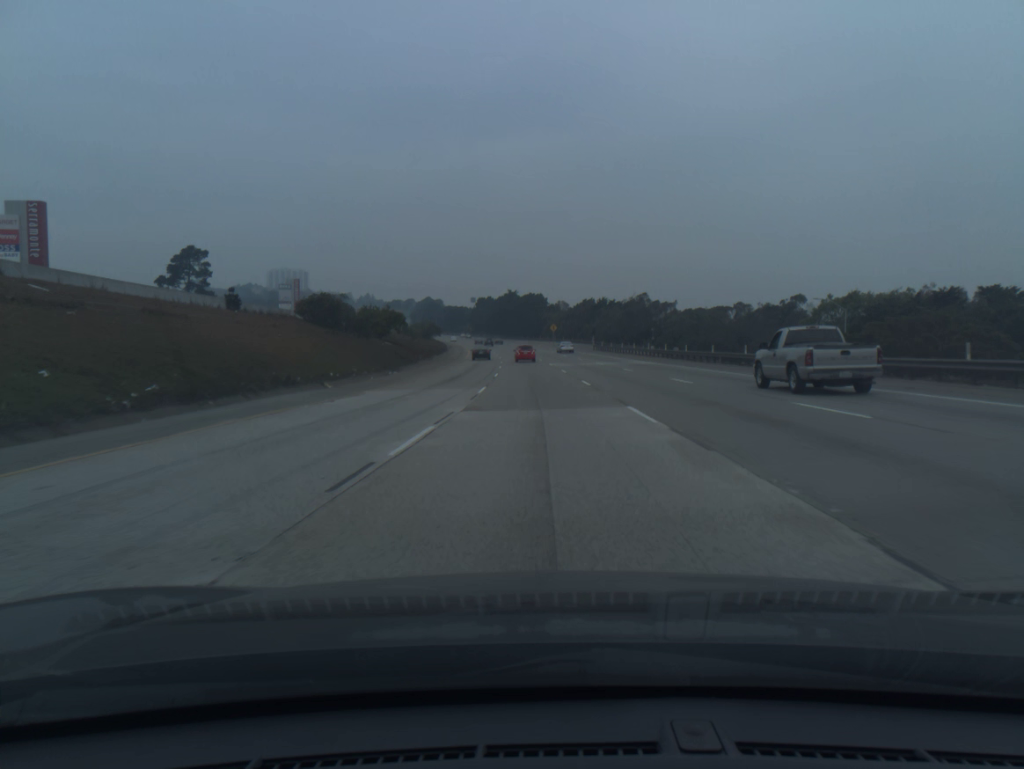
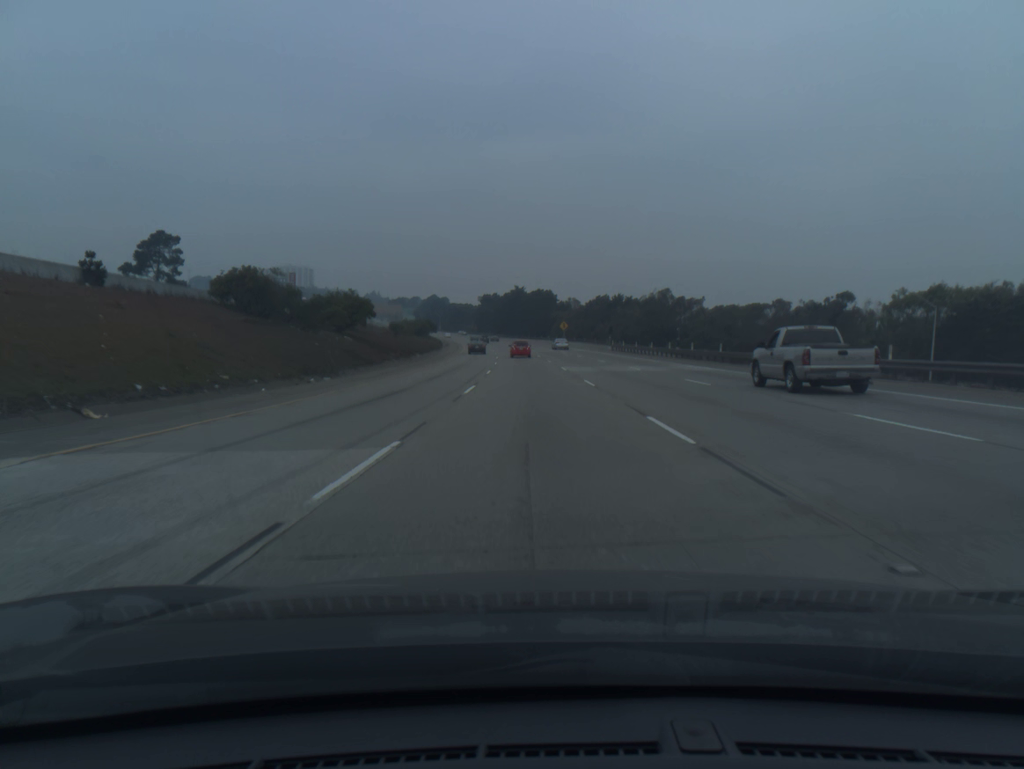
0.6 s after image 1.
(-0.1, +18.0) m; -1°
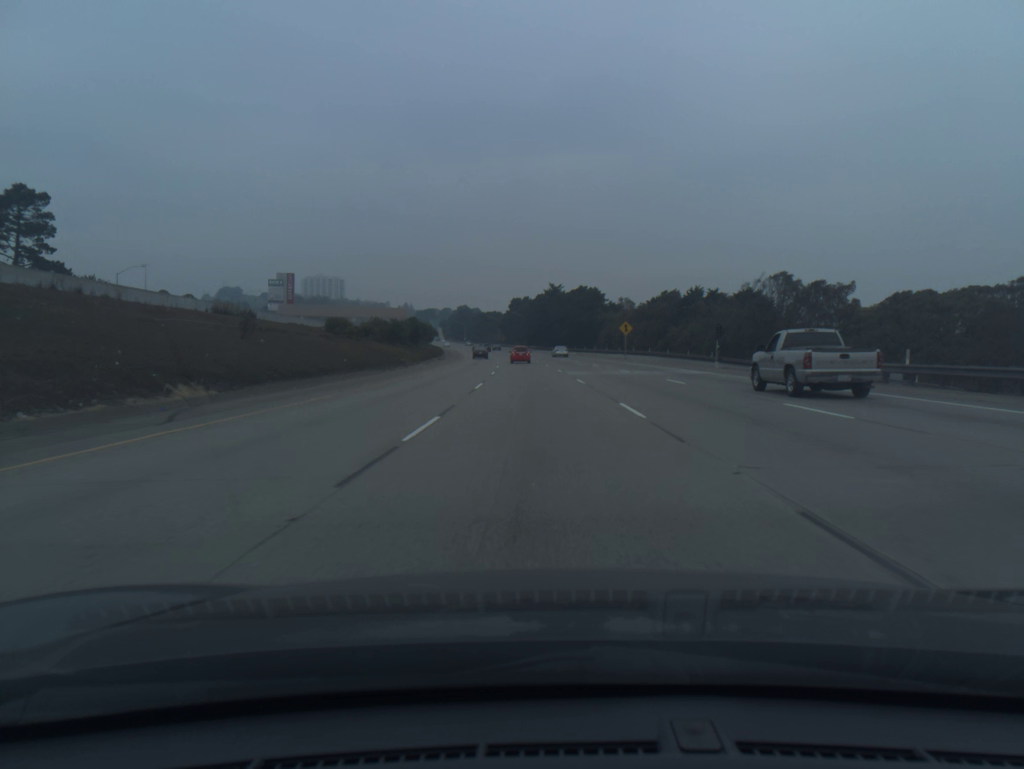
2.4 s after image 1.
(-1.2, +54.0) m; -3°
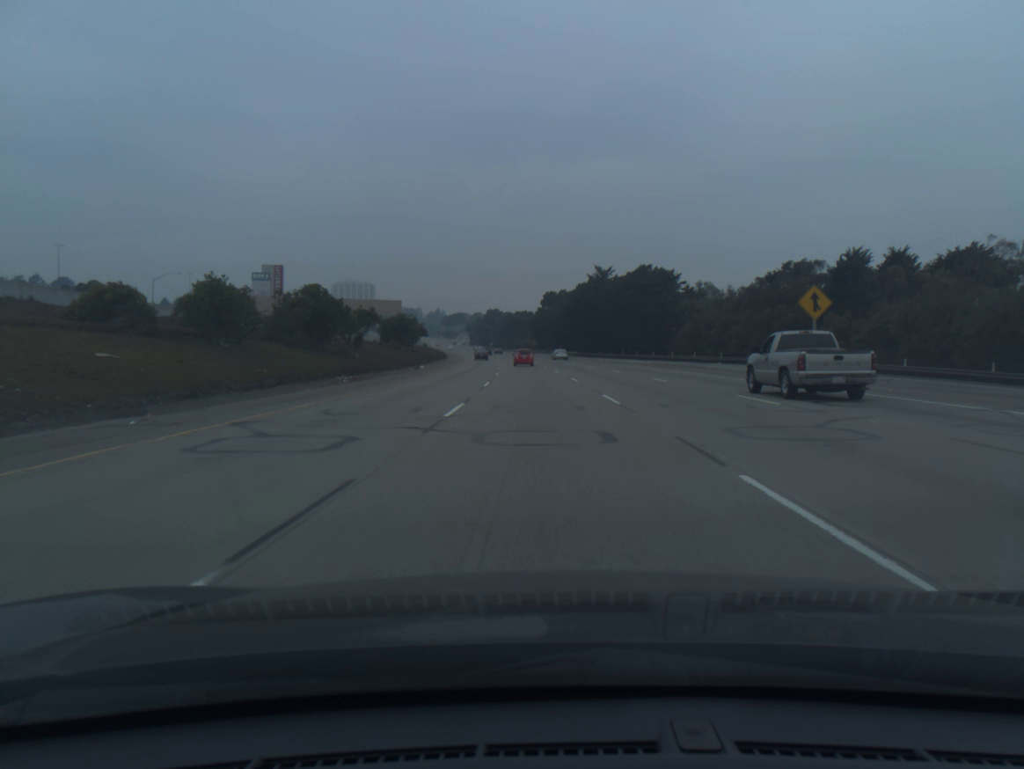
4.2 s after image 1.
(-1.2, +53.8) m; -3°
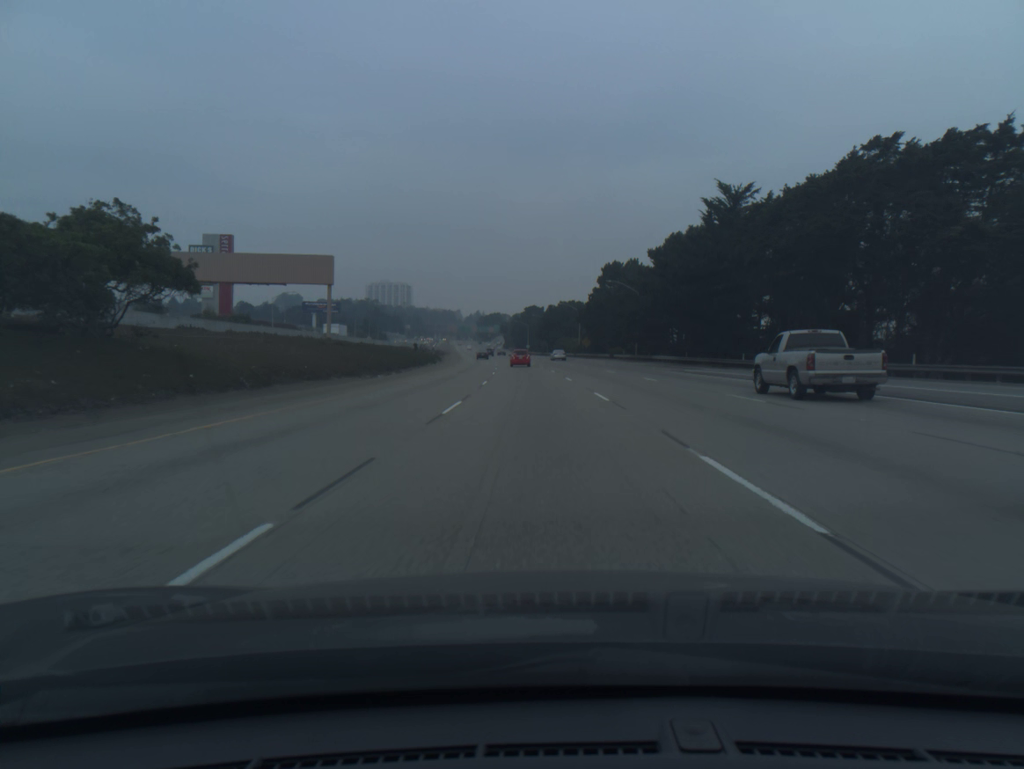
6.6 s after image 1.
(-2.0, +71.9) m; -3°
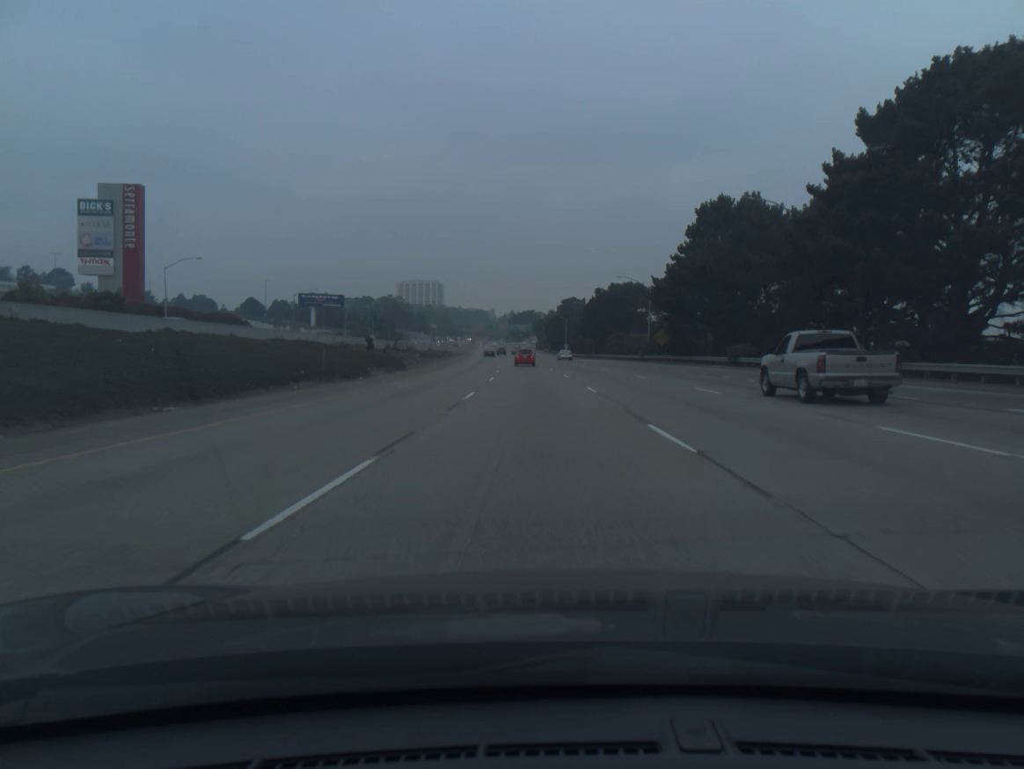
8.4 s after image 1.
(-1.2, +54.0) m; -3°
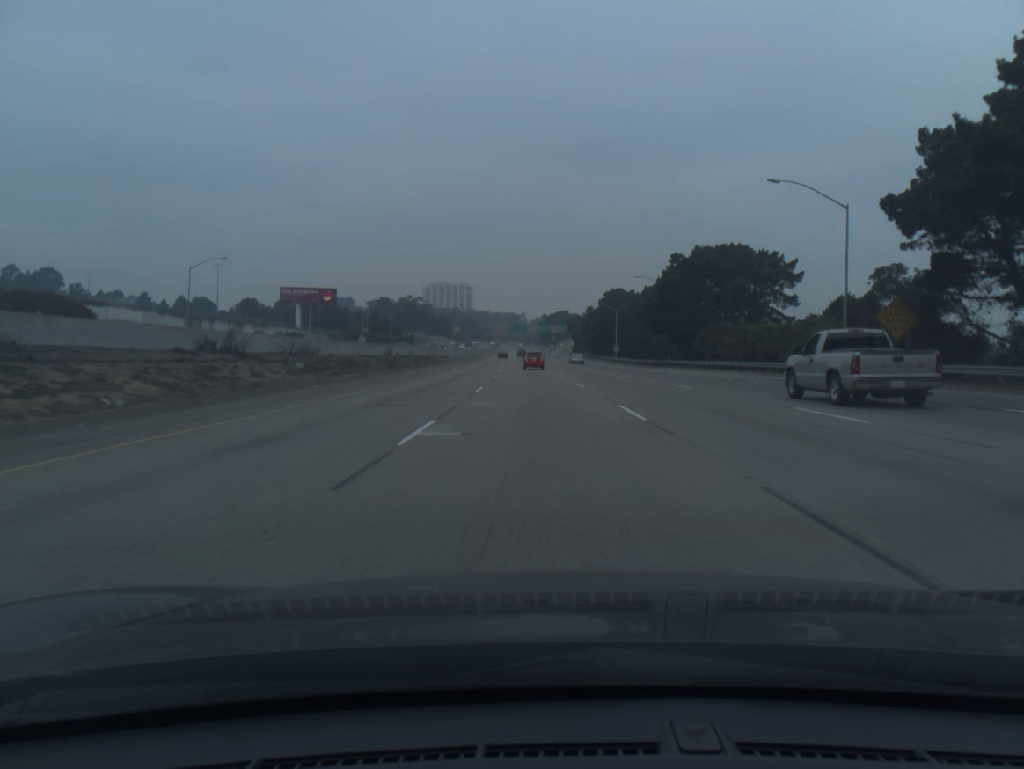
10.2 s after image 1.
(-1.1, +53.7) m; -2°
